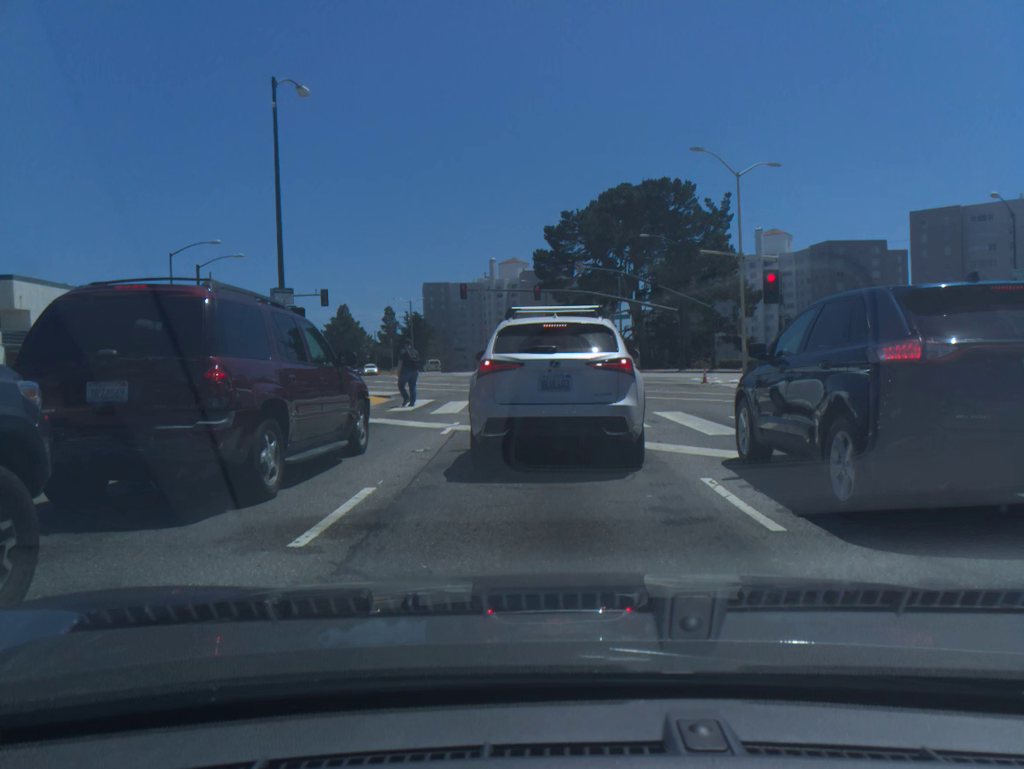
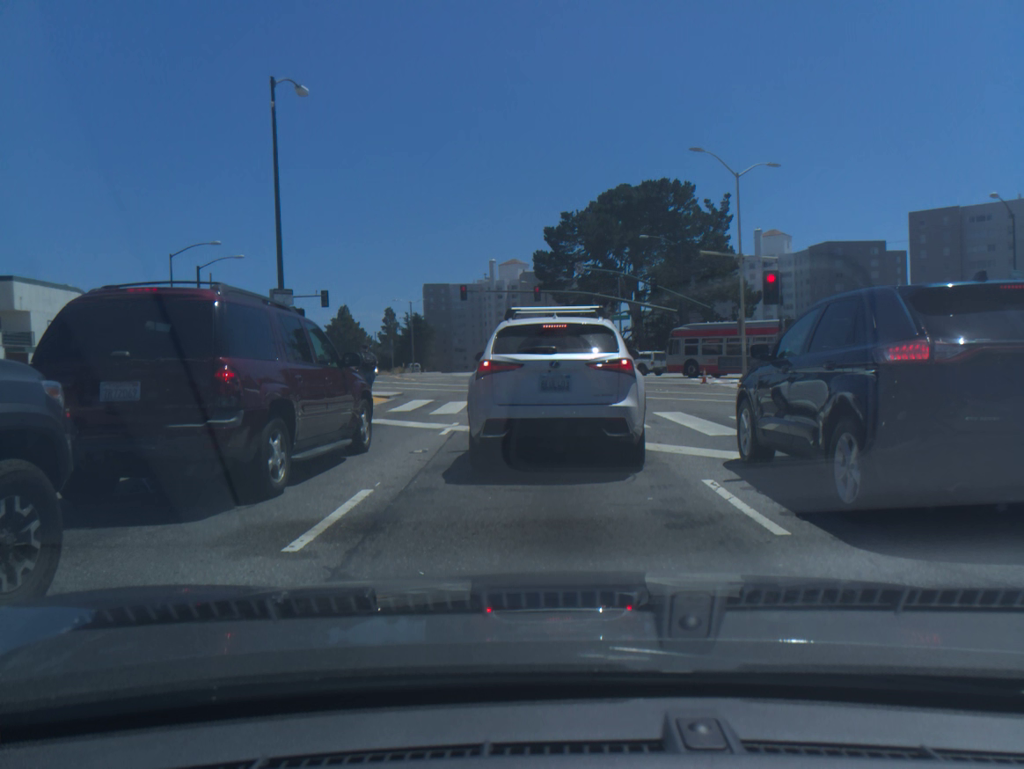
(+0.1, +0.2) m; 0°
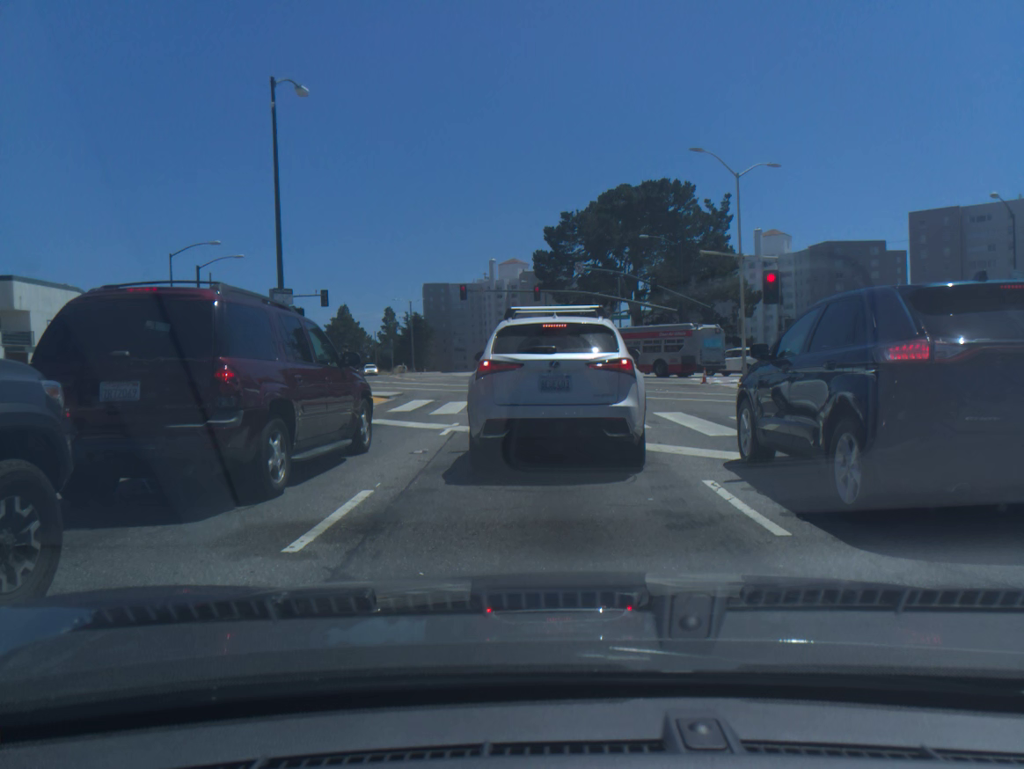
(-0.1, 0.0) m; 0°
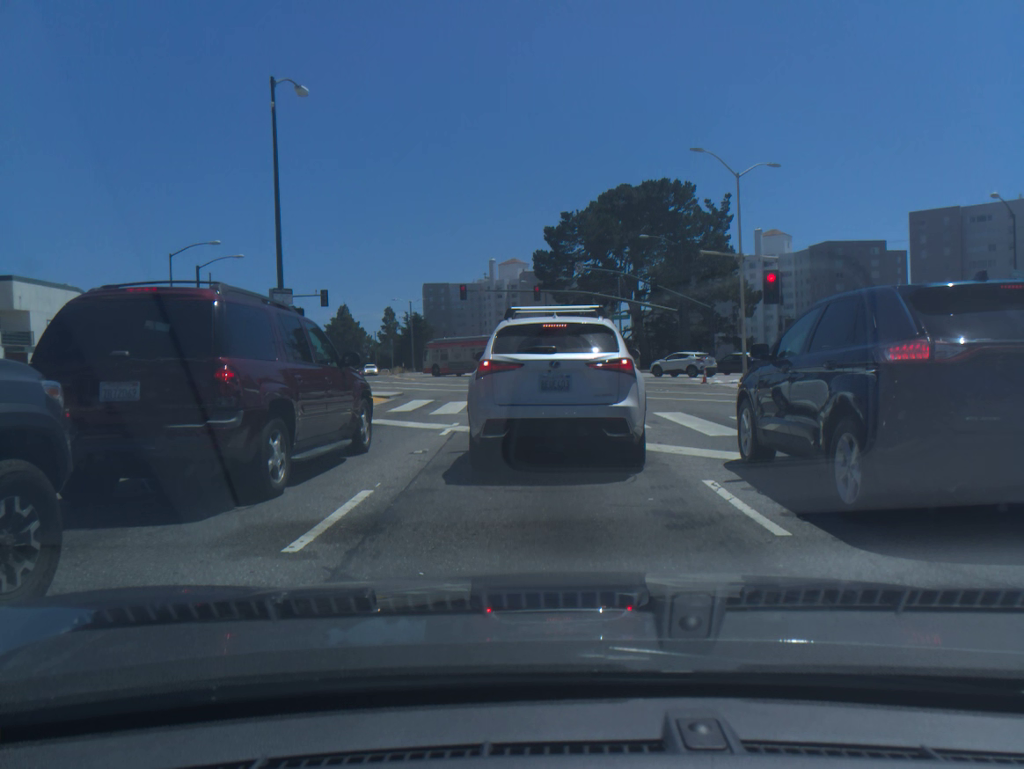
(-0.1, -0.1) m; 0°
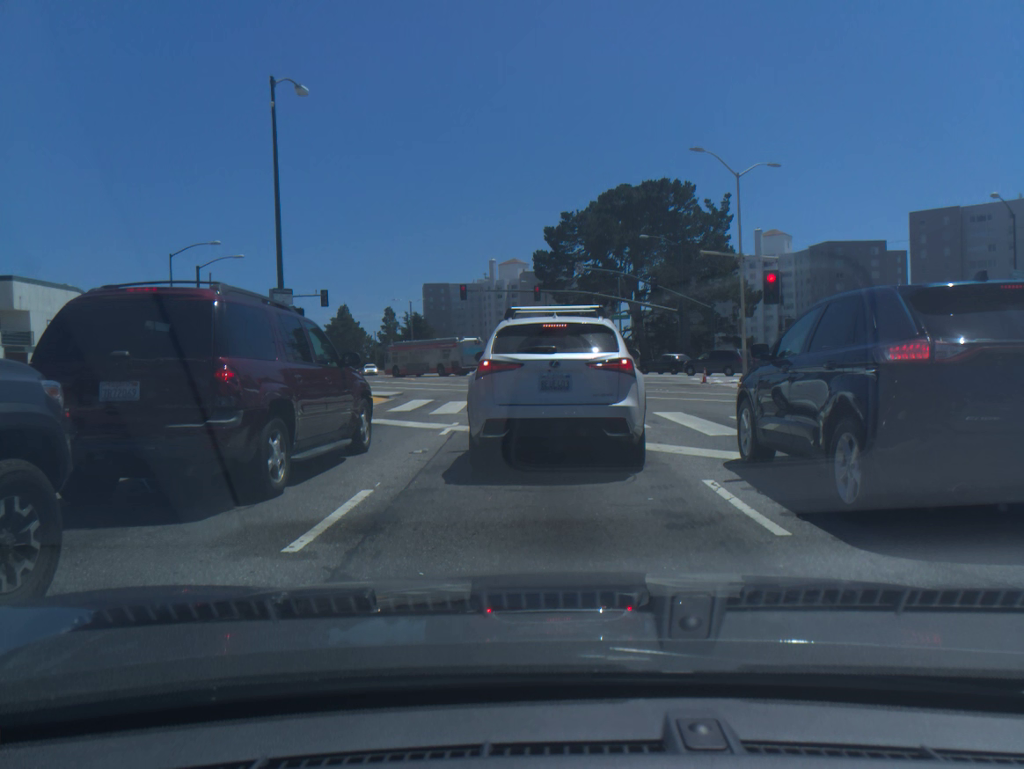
(0.0, 0.0) m; 0°
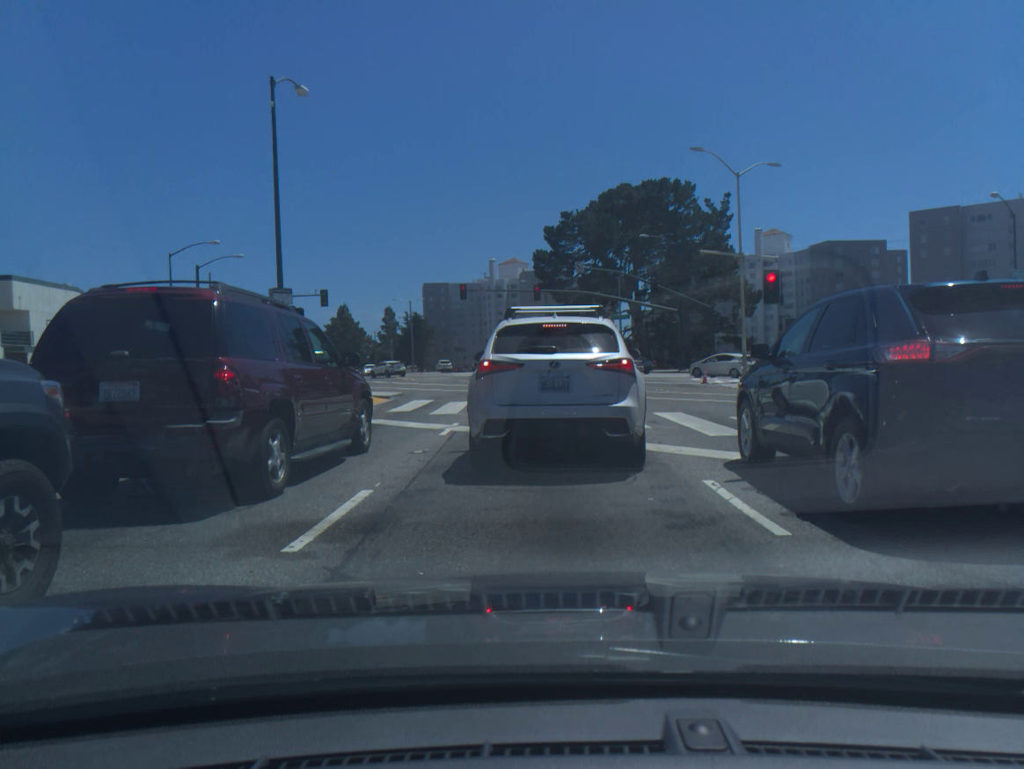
(-0.1, -0.1) m; 0°
